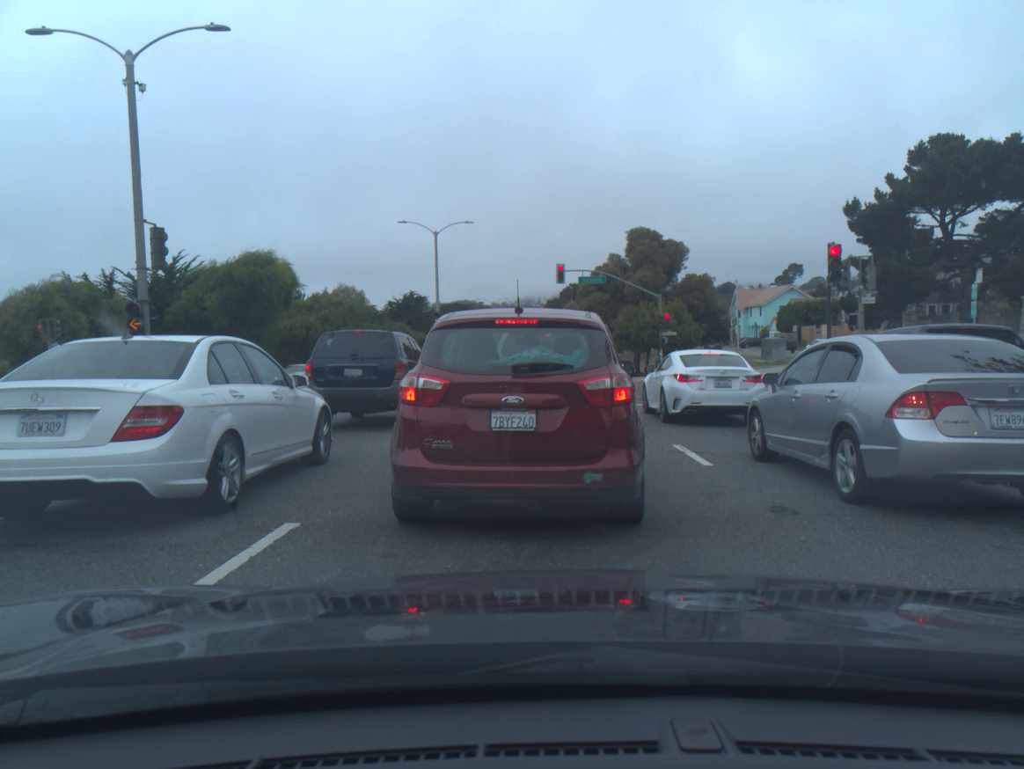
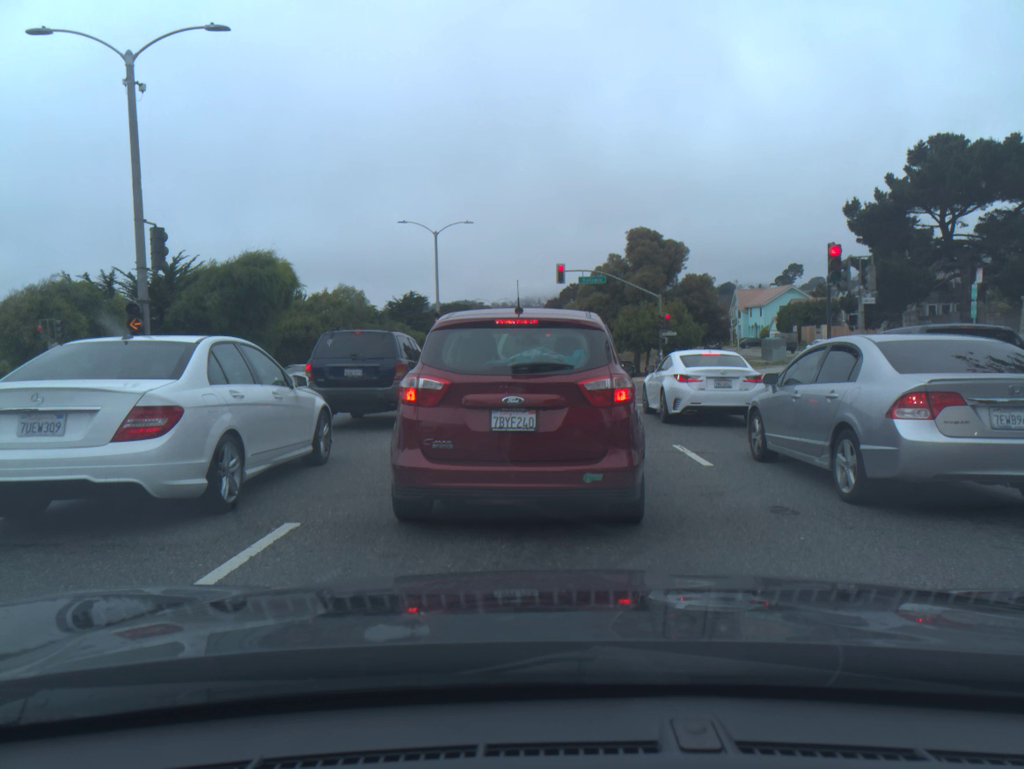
(0.0, 0.0) m; 0°
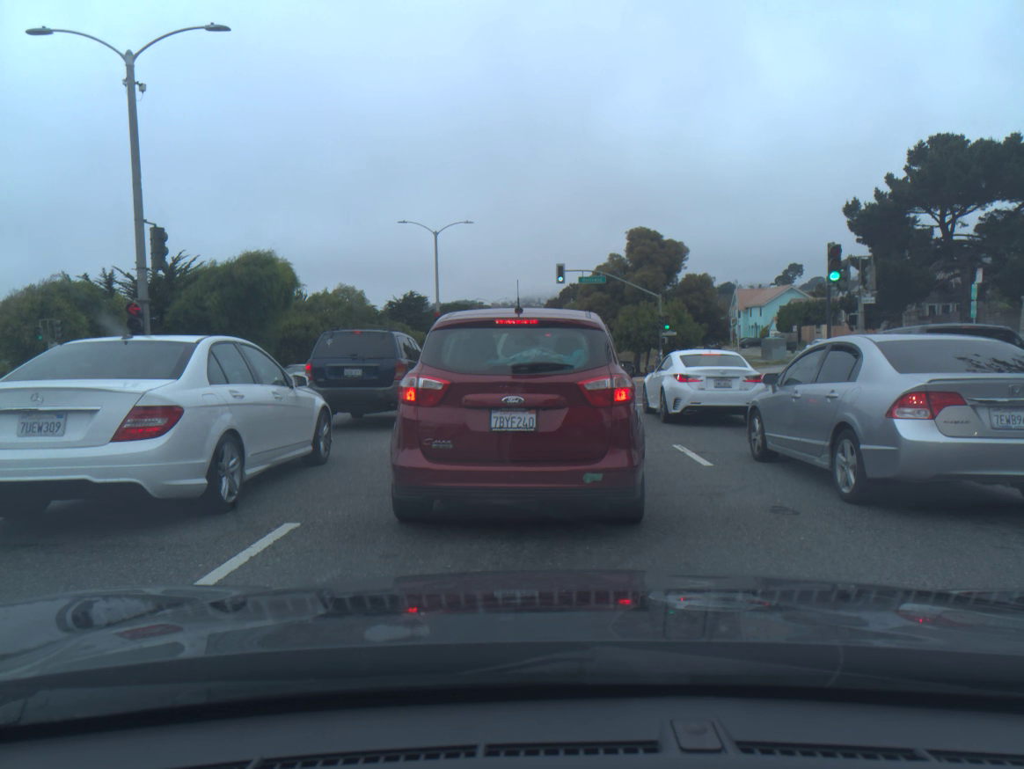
(0.0, 0.0) m; 0°
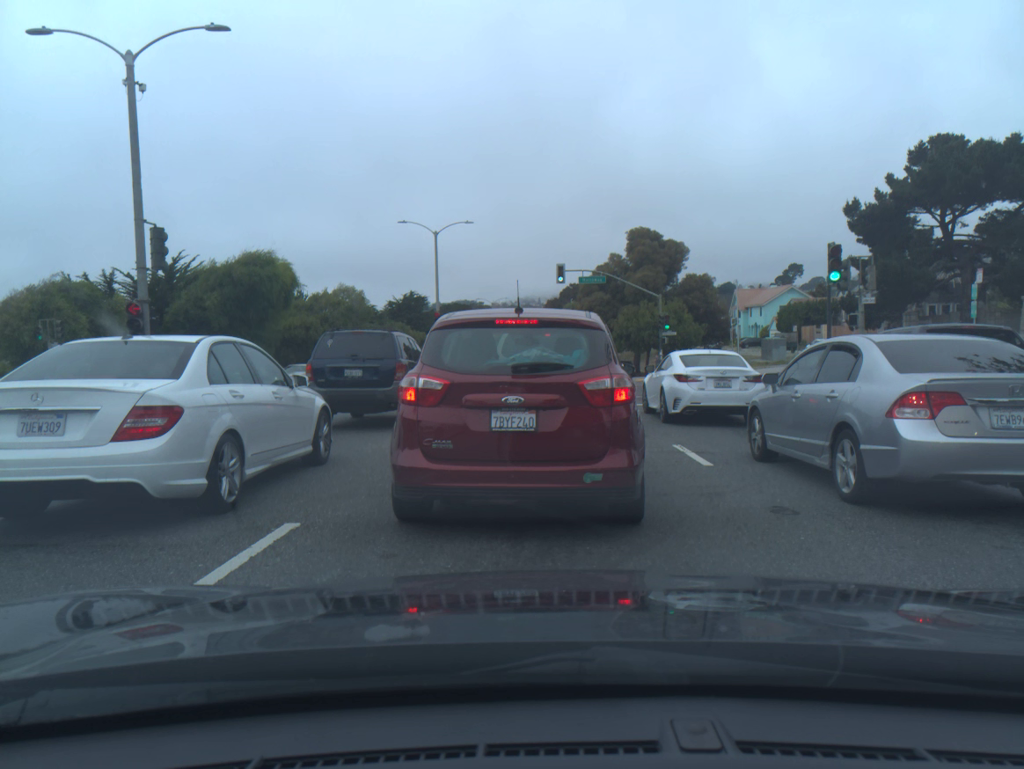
(0.0, 0.0) m; 0°
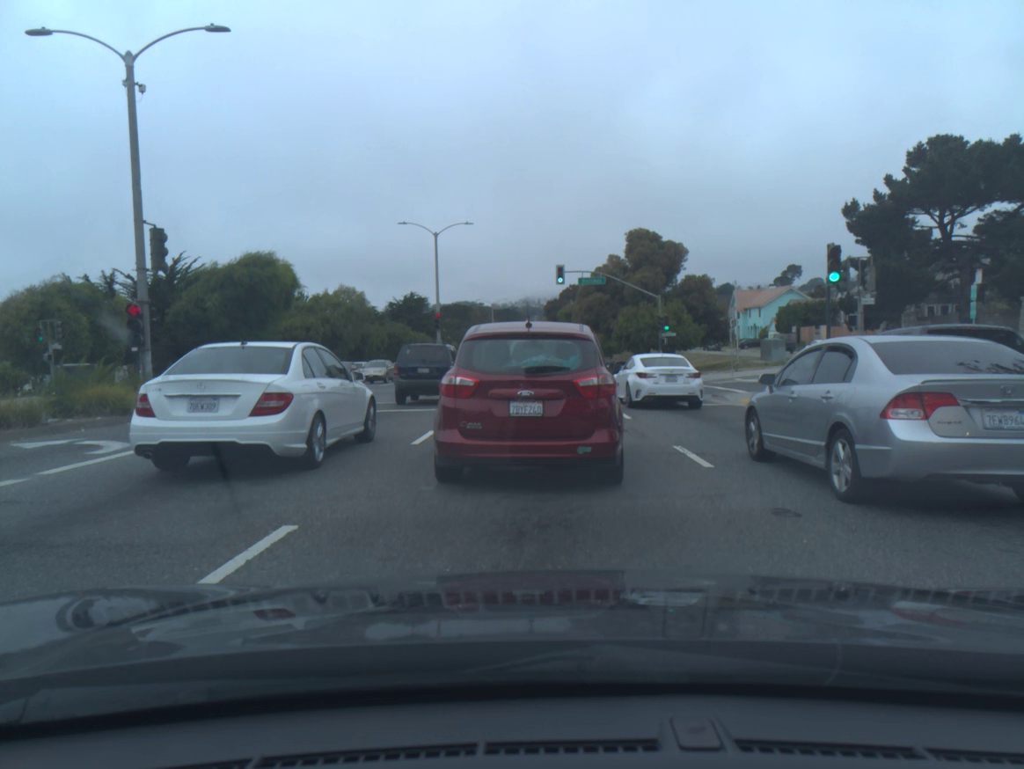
(0.0, 0.0) m; 0°
